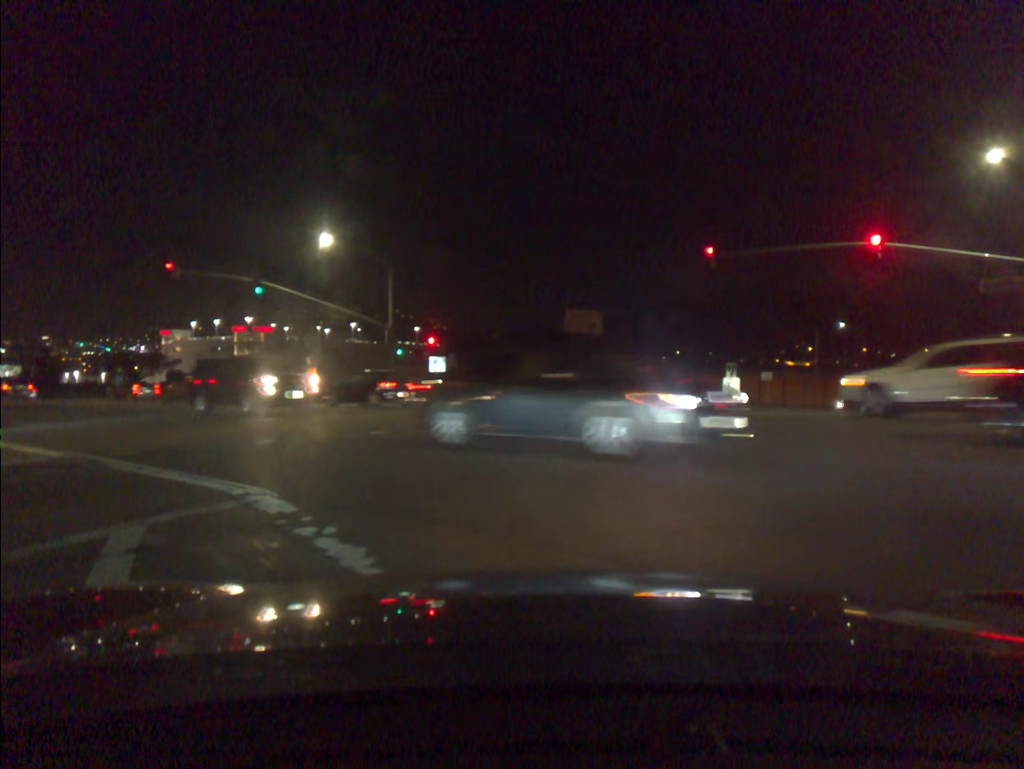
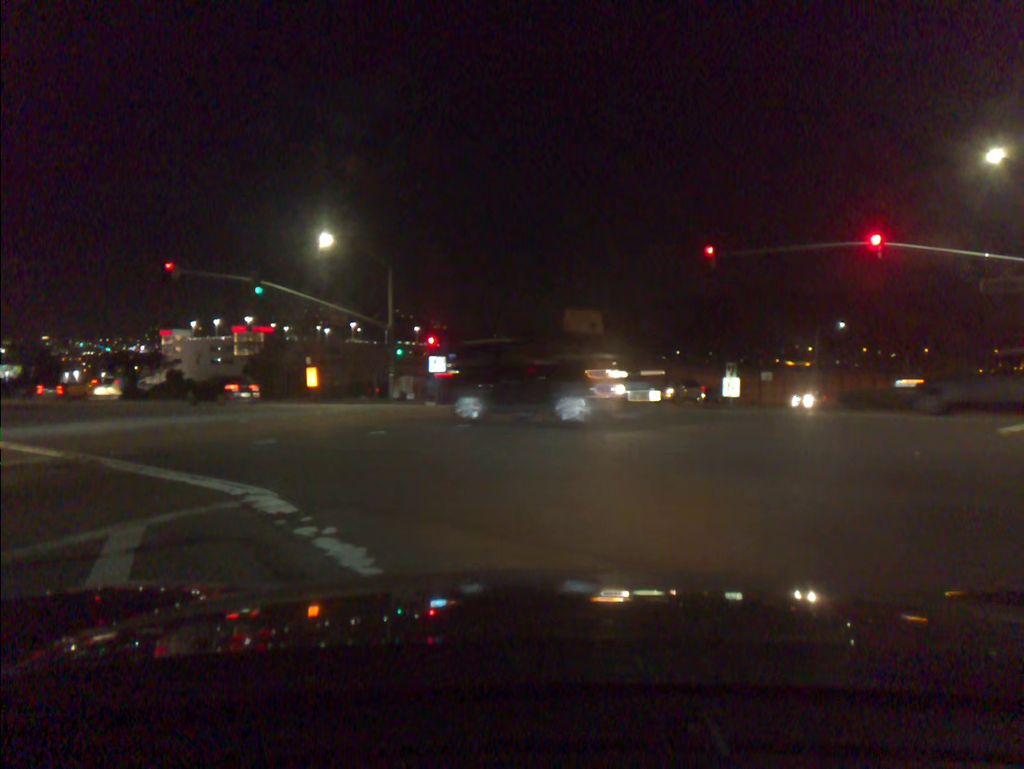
(0.0, 0.0) m; 0°
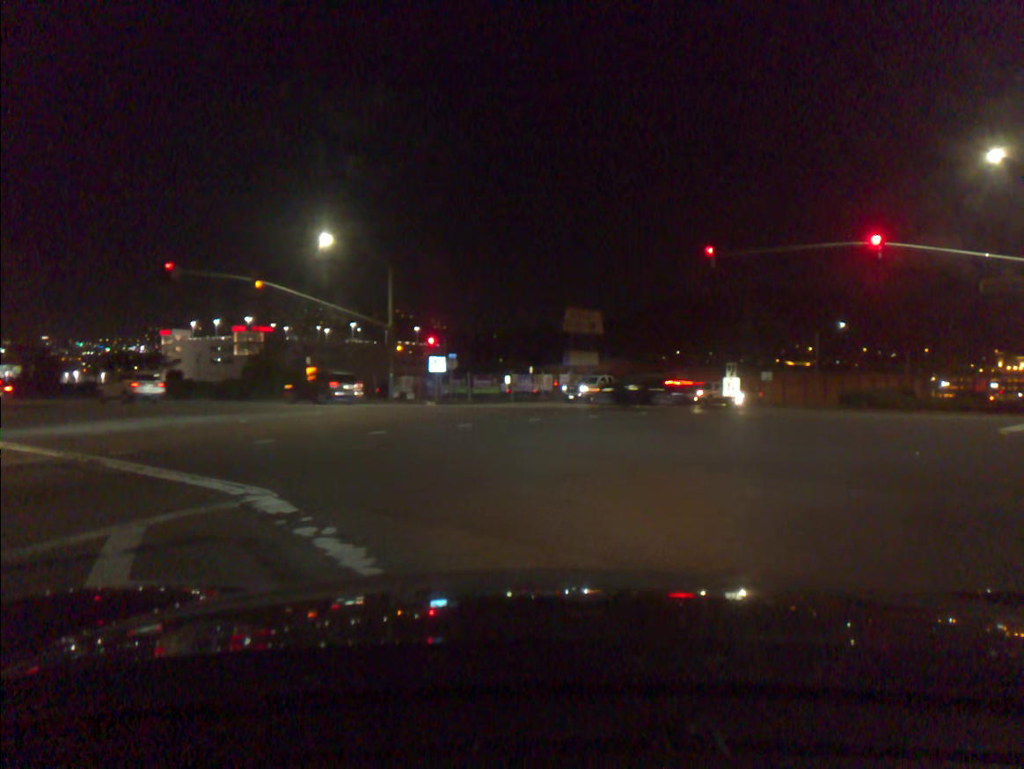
(+0.1, 0.0) m; 0°
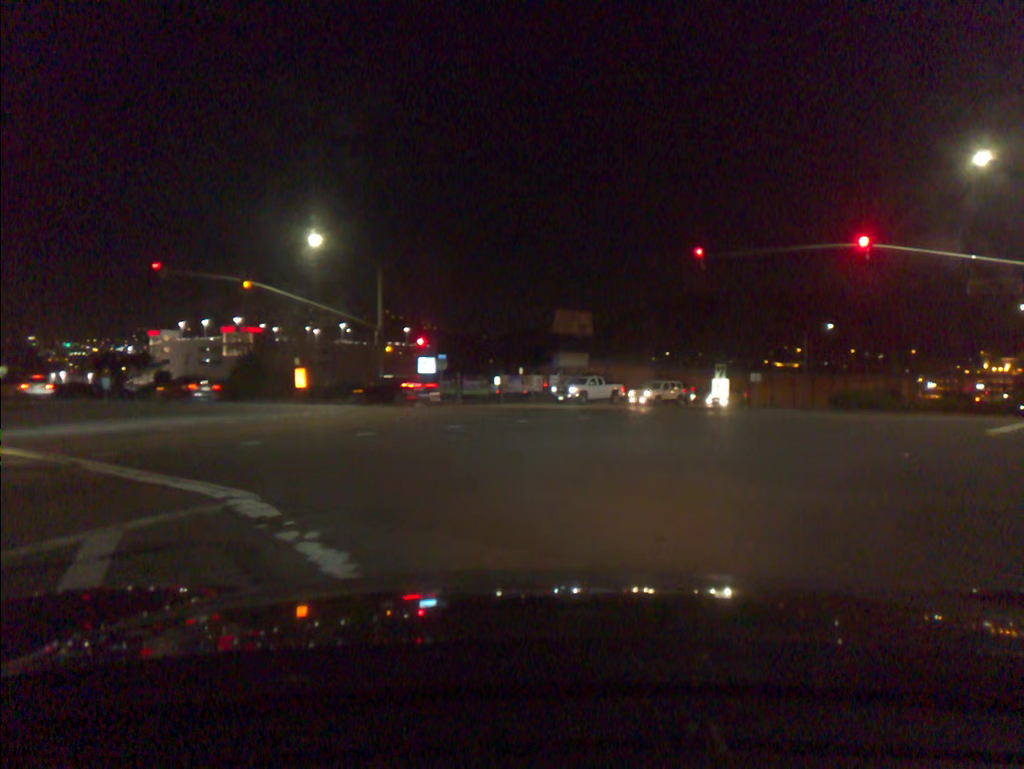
(0.0, +0.1) m; +1°
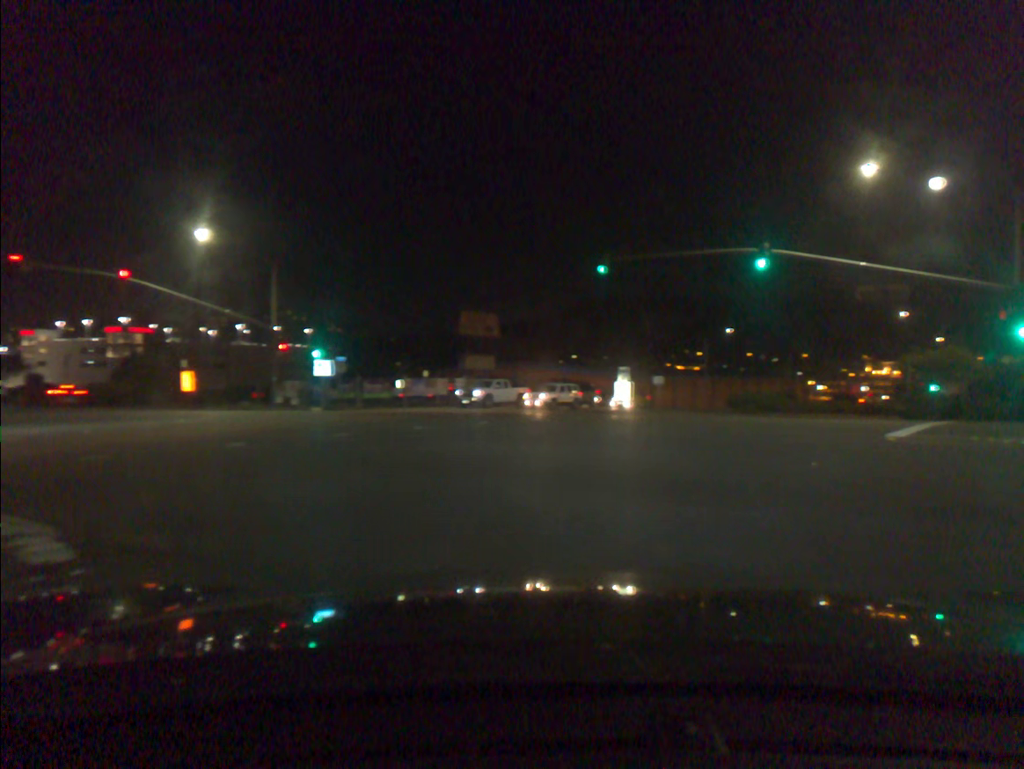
(+0.2, +1.0) m; +7°
